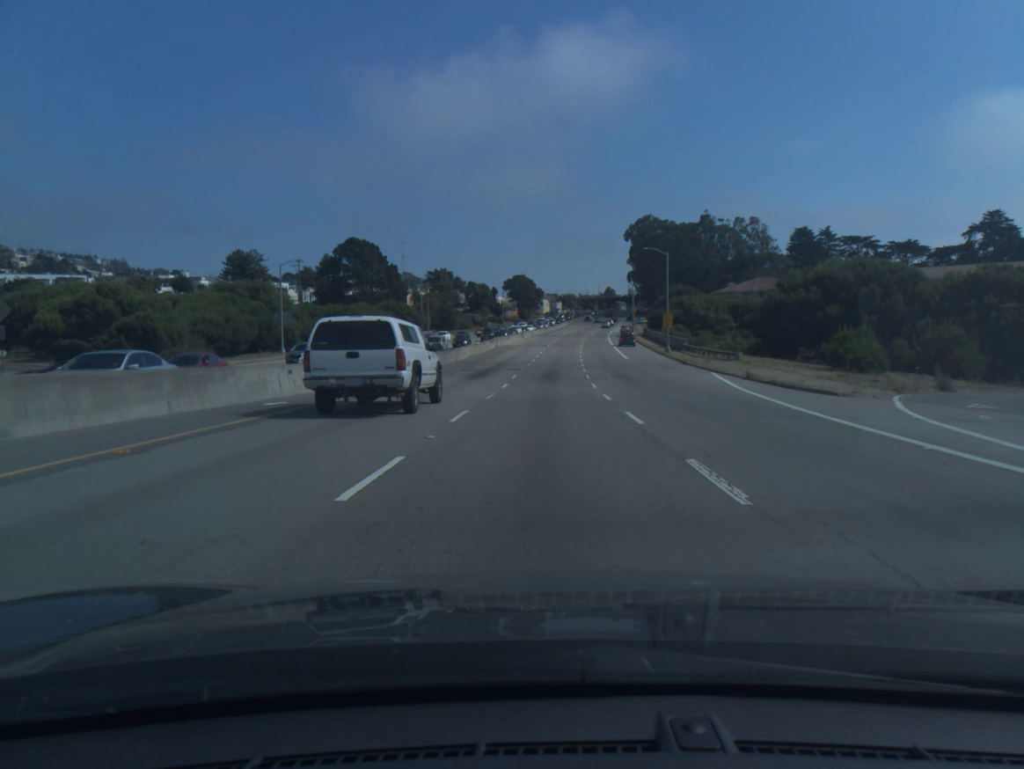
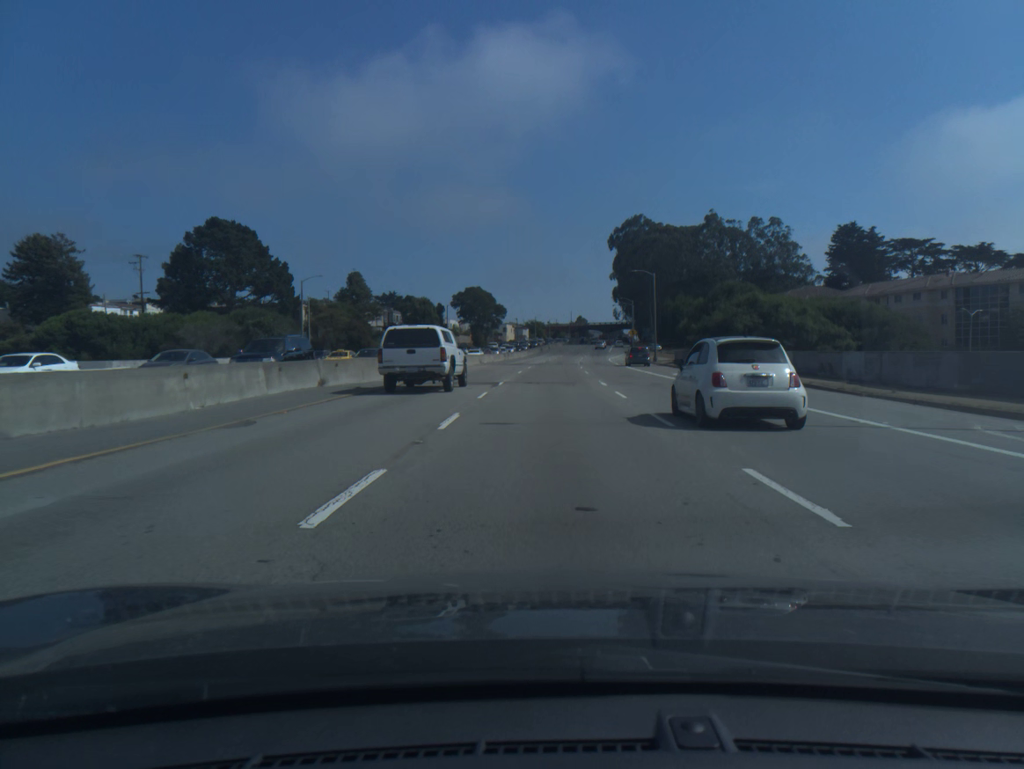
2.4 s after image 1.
(+1.0, +60.0) m; +2°
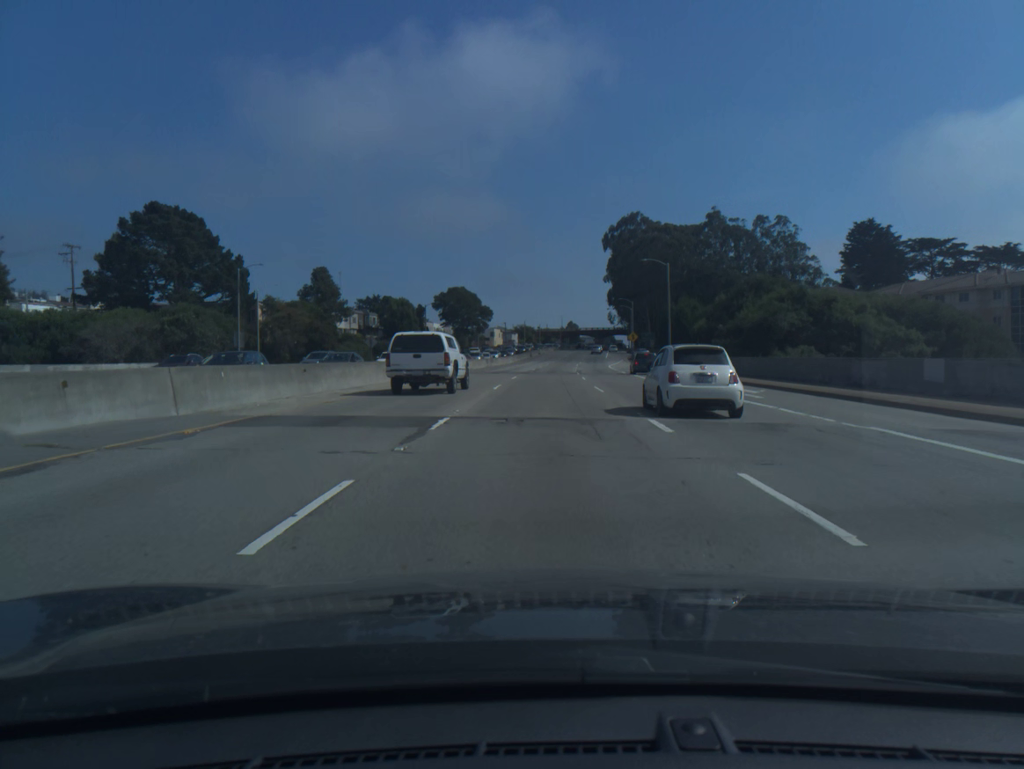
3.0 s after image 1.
(+0.1, +15.3) m; +1°
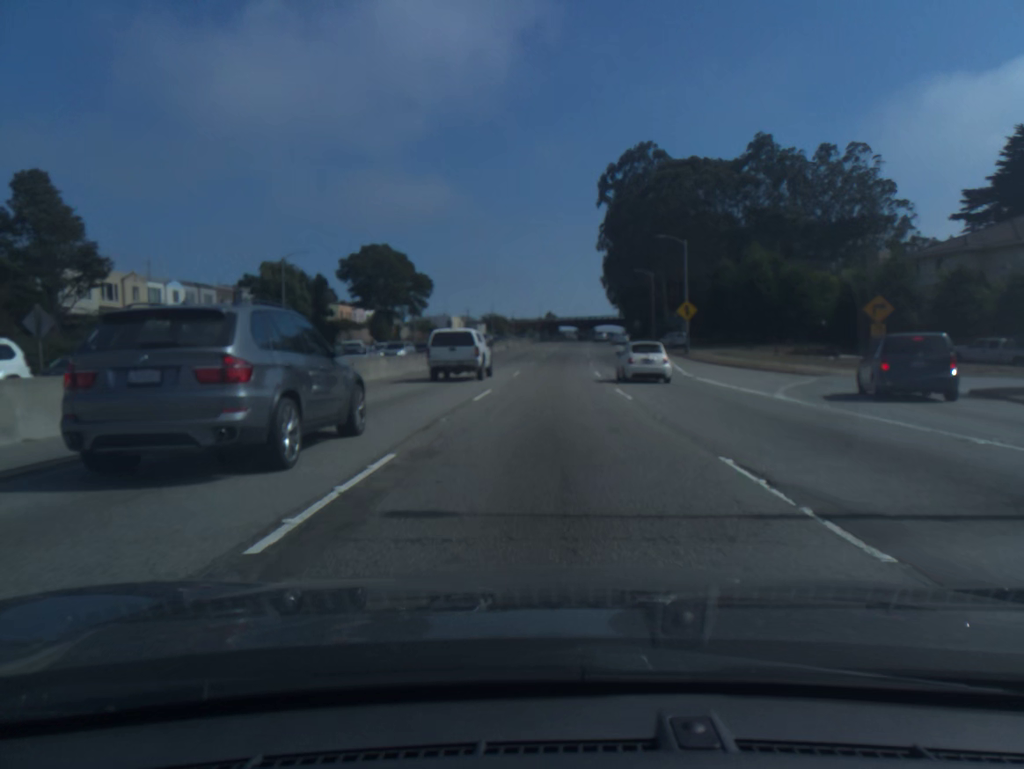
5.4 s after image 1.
(+0.9, +61.8) m; +2°
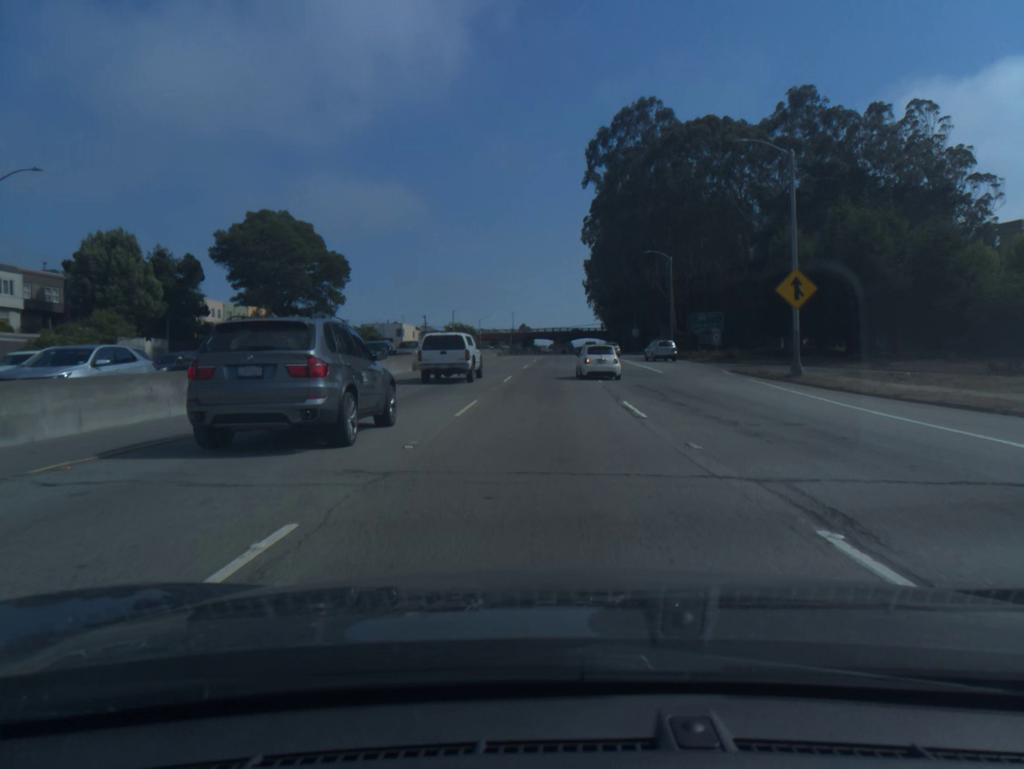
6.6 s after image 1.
(+0.4, +31.7) m; +2°
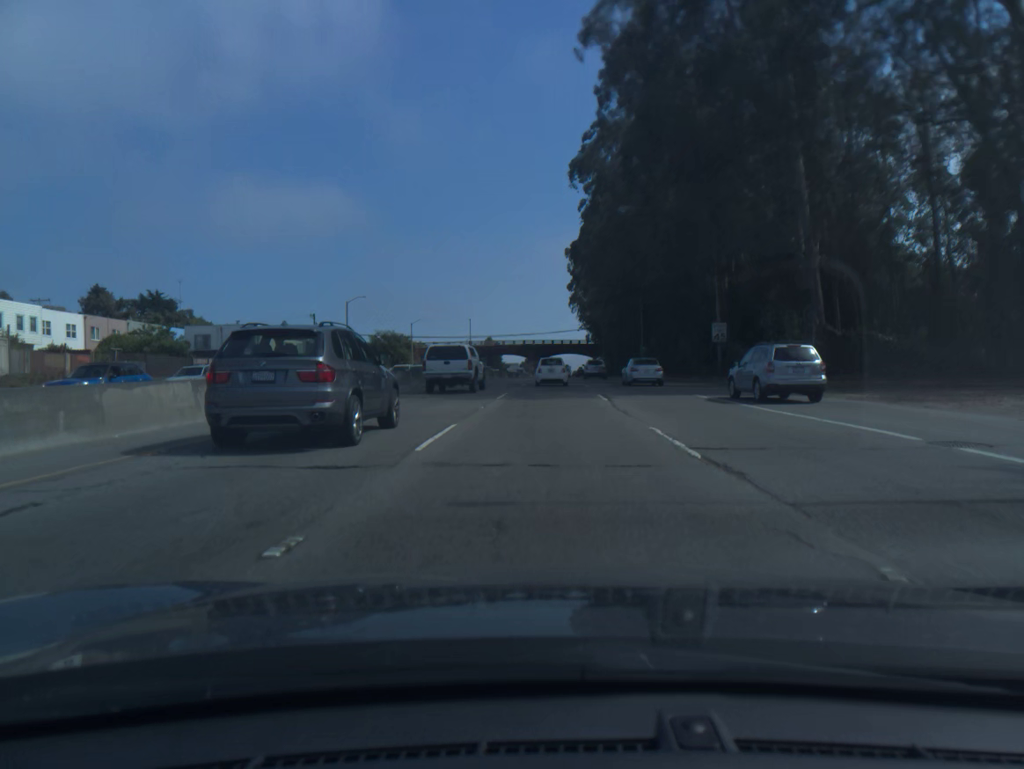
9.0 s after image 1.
(+1.3, +64.6) m; +2°
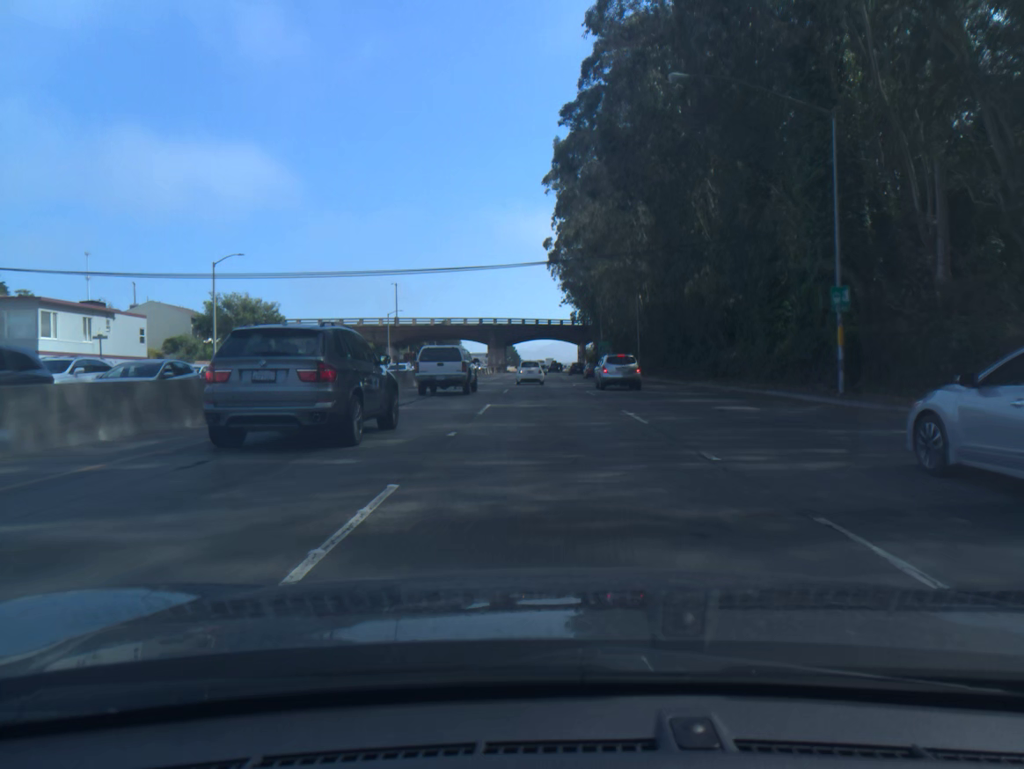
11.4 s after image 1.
(+1.0, +66.2) m; +2°
